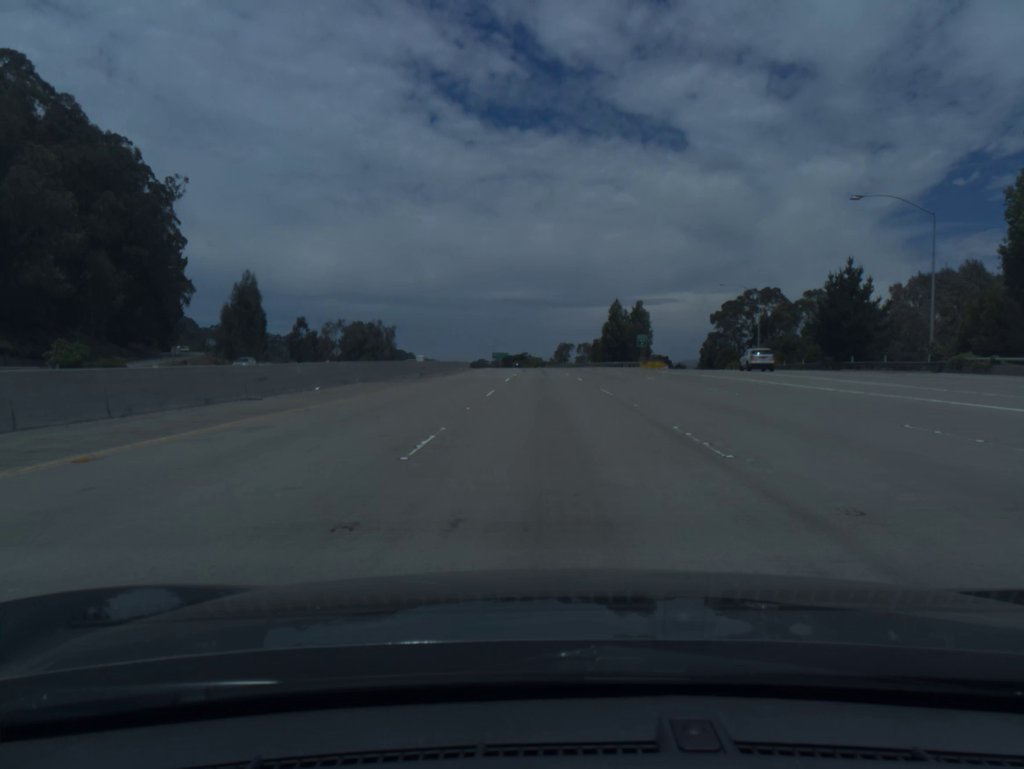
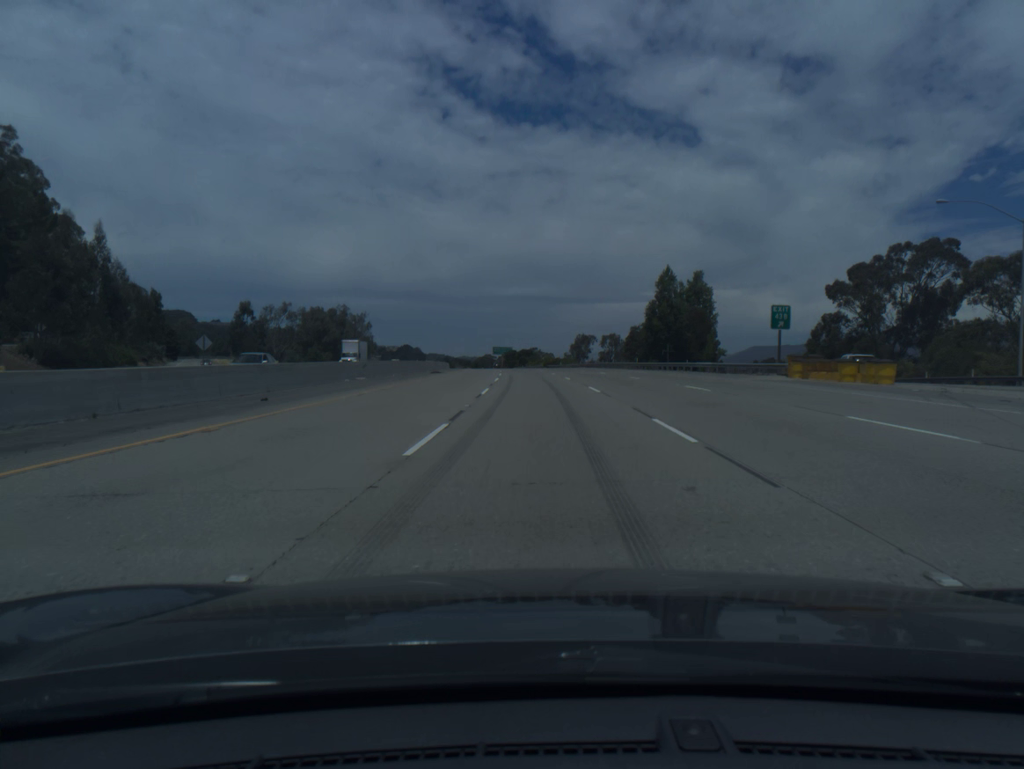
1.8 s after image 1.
(-0.2, +57.3) m; -1°
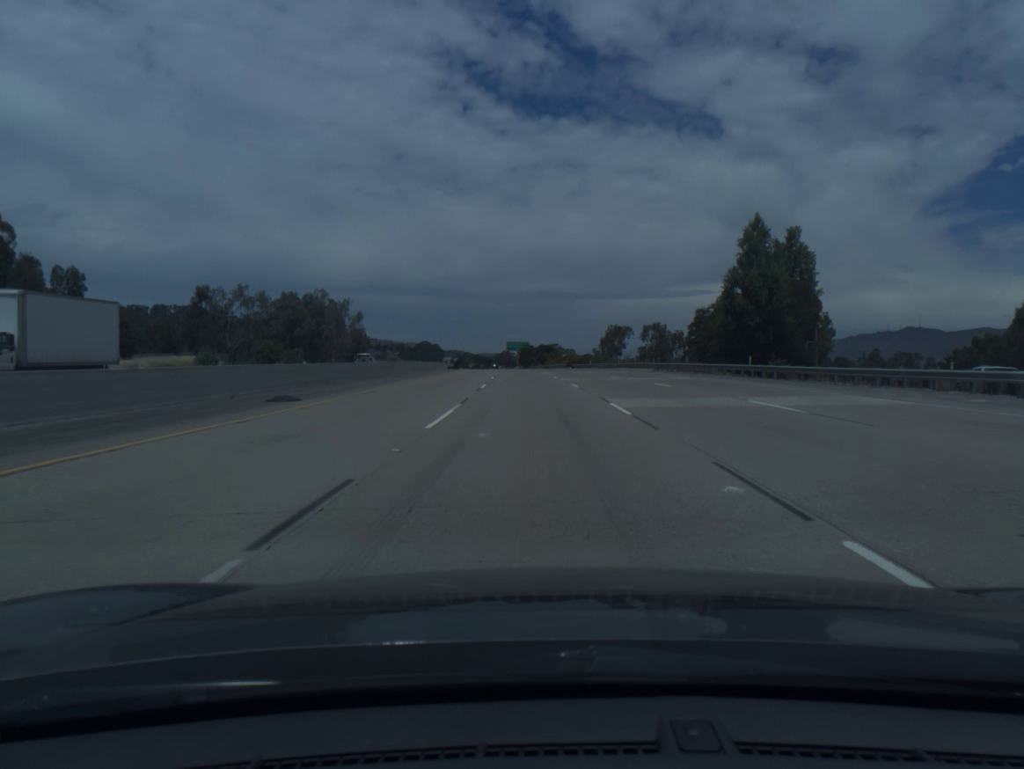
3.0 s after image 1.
(-0.5, +38.3) m; -1°
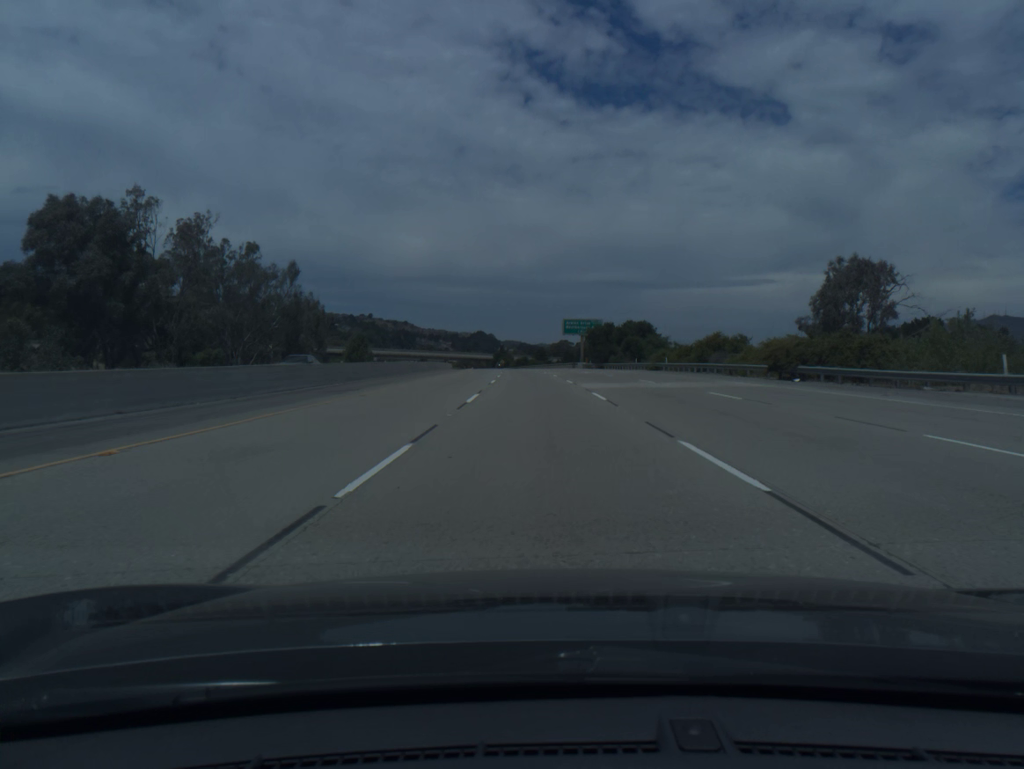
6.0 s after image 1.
(-3.9, +96.2) m; -4°
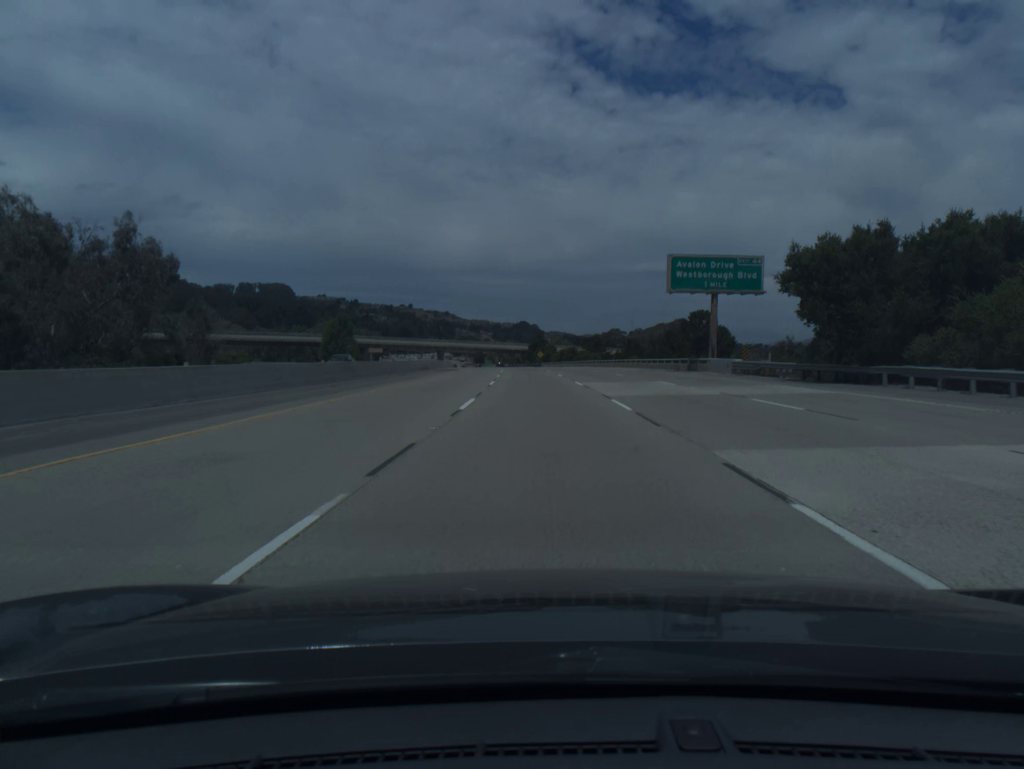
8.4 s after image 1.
(-2.2, +77.4) m; -3°
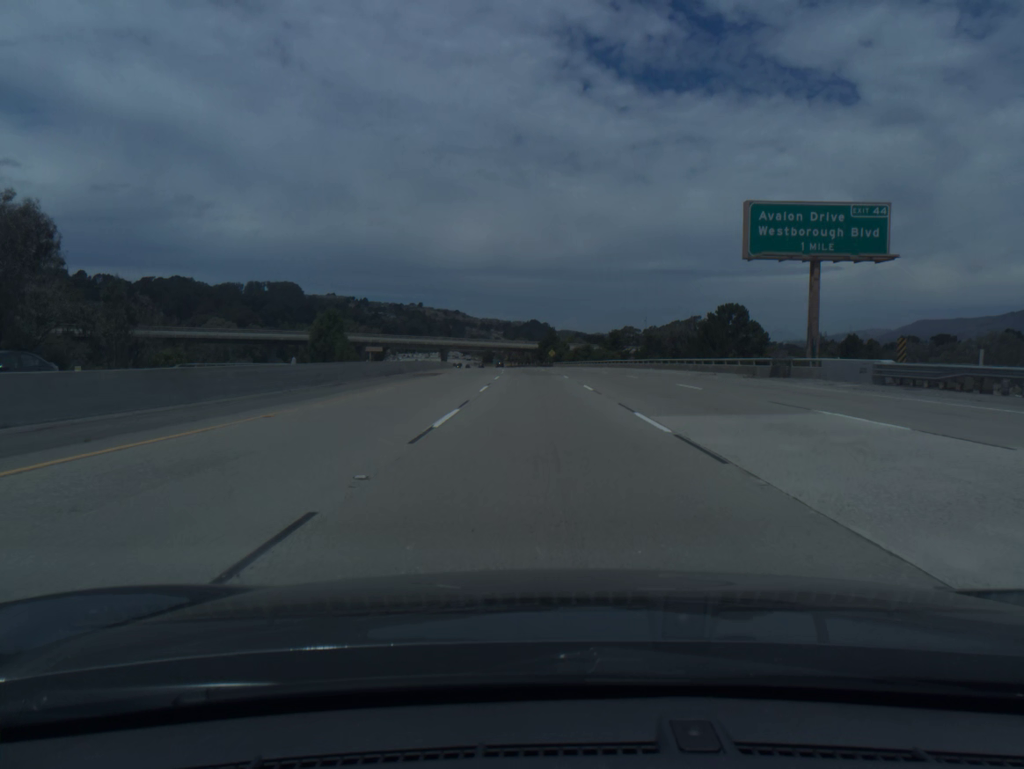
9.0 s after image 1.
(-0.1, +19.4) m; -1°
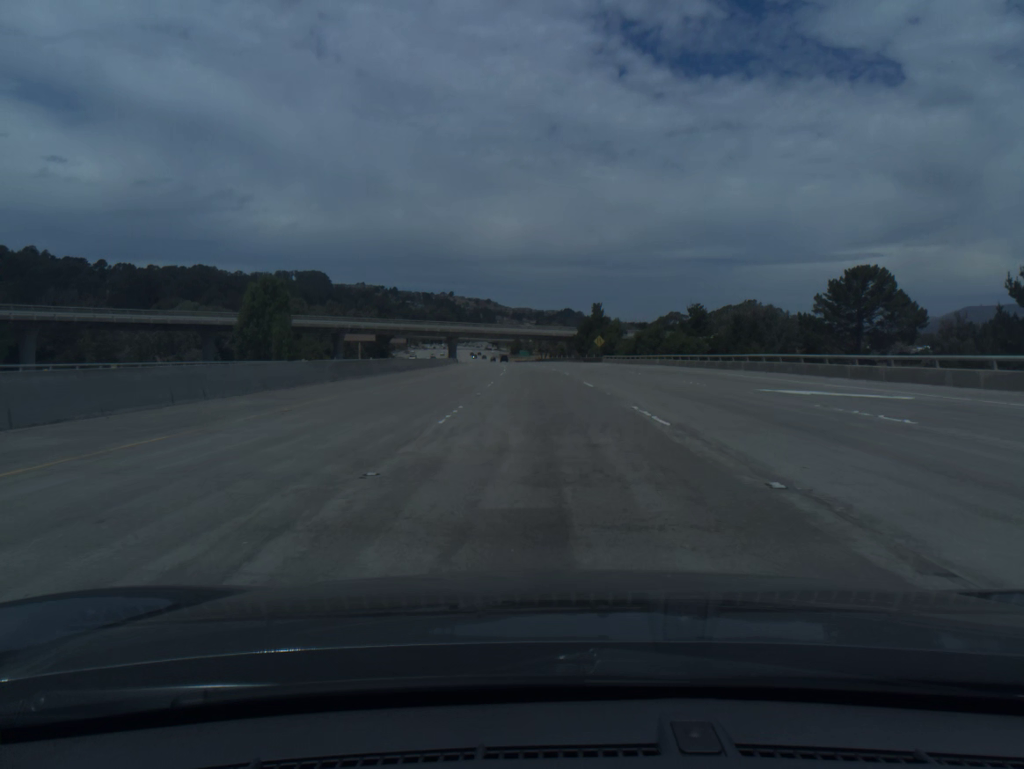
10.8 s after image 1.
(-1.2, +58.0) m; -2°
